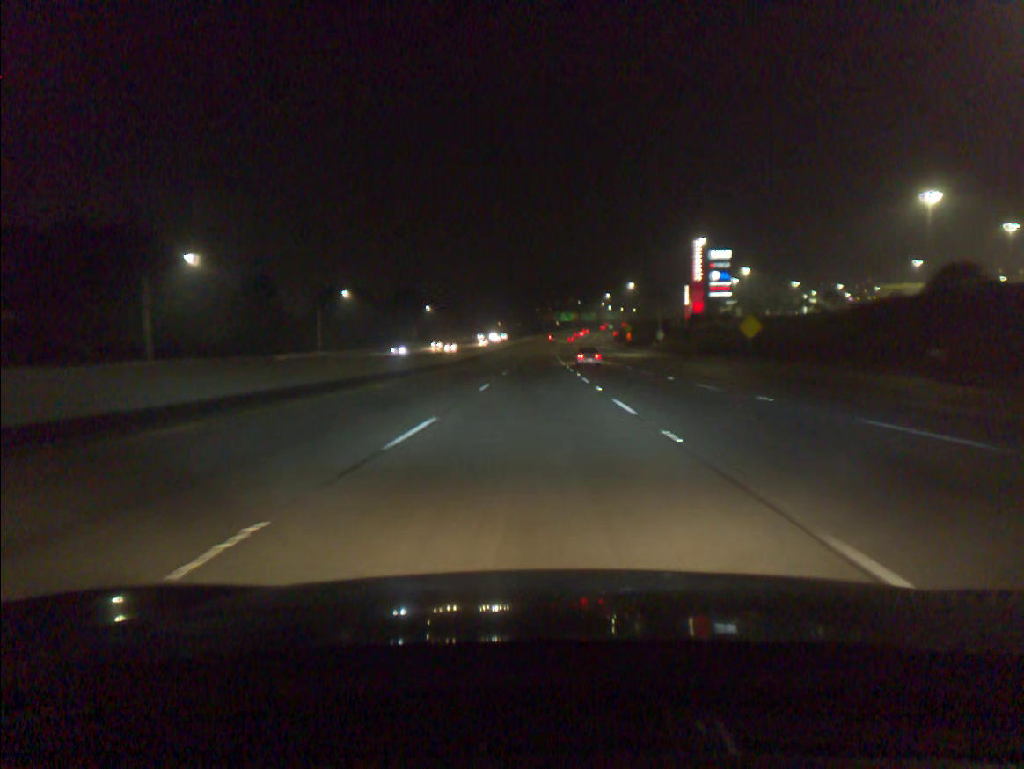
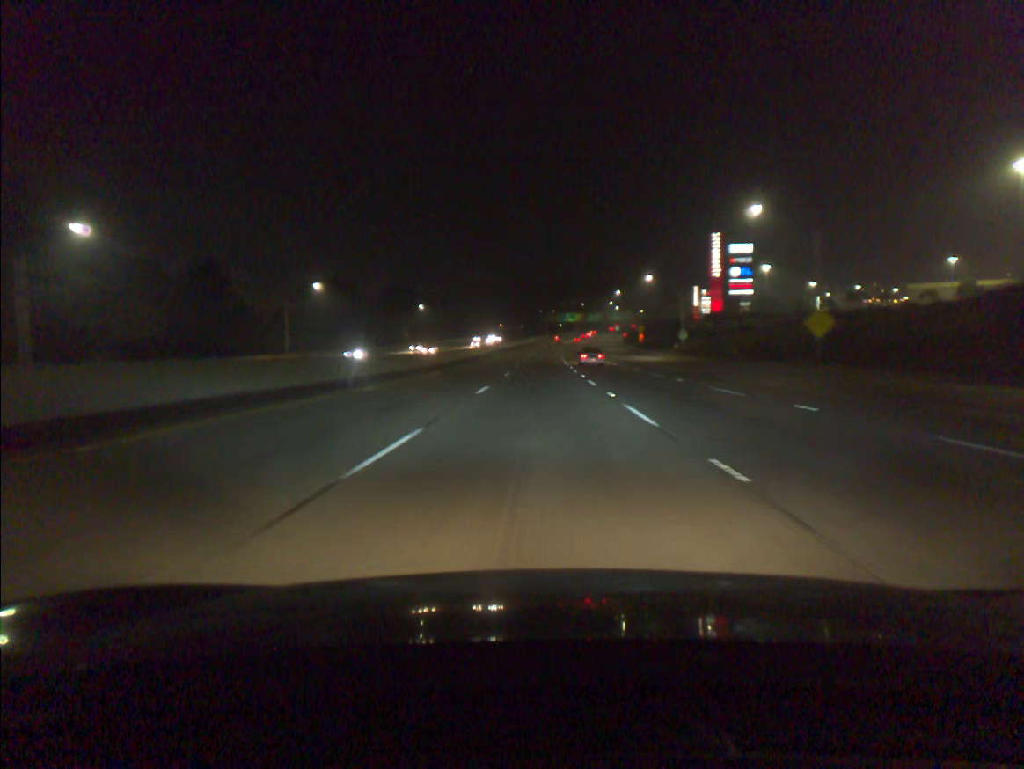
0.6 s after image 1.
(0.0, +16.9) m; 0°
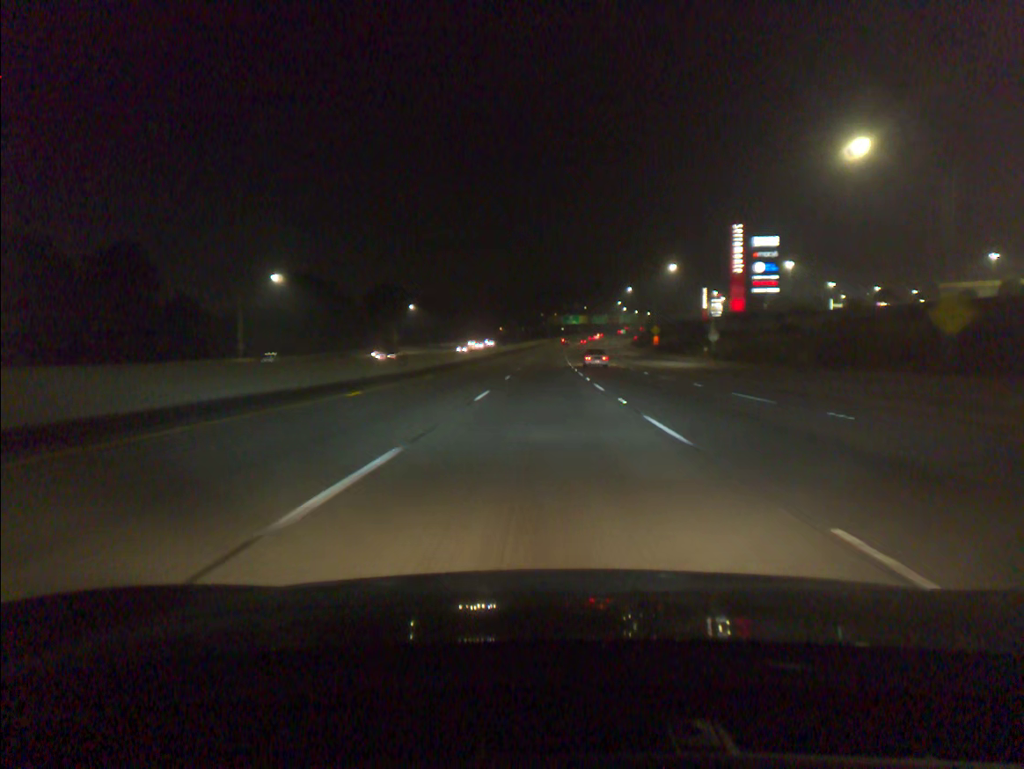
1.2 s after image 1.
(0.0, +16.9) m; 0°
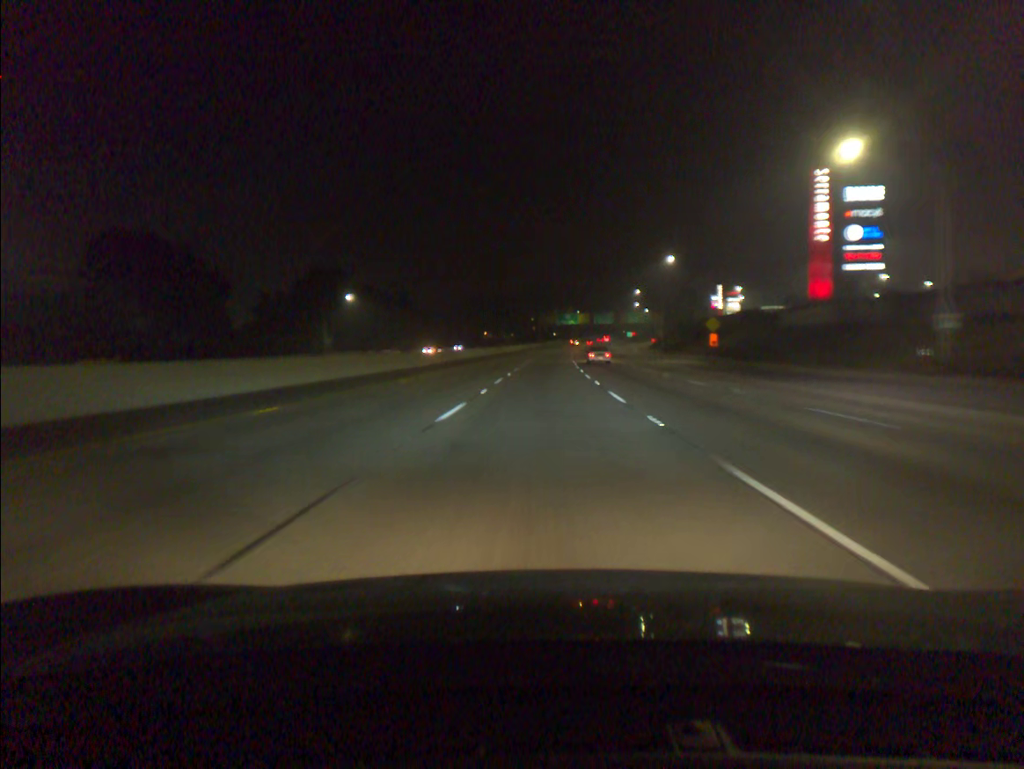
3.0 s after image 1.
(+0.3, +50.6) m; +1°
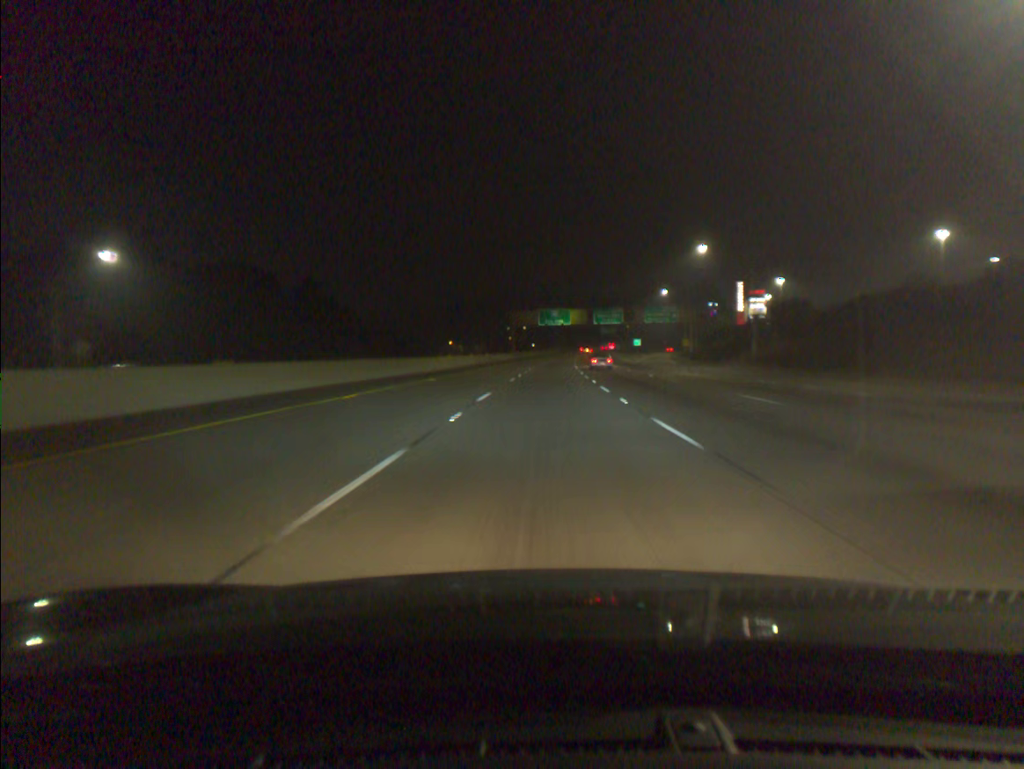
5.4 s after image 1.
(+0.8, +66.8) m; +2°
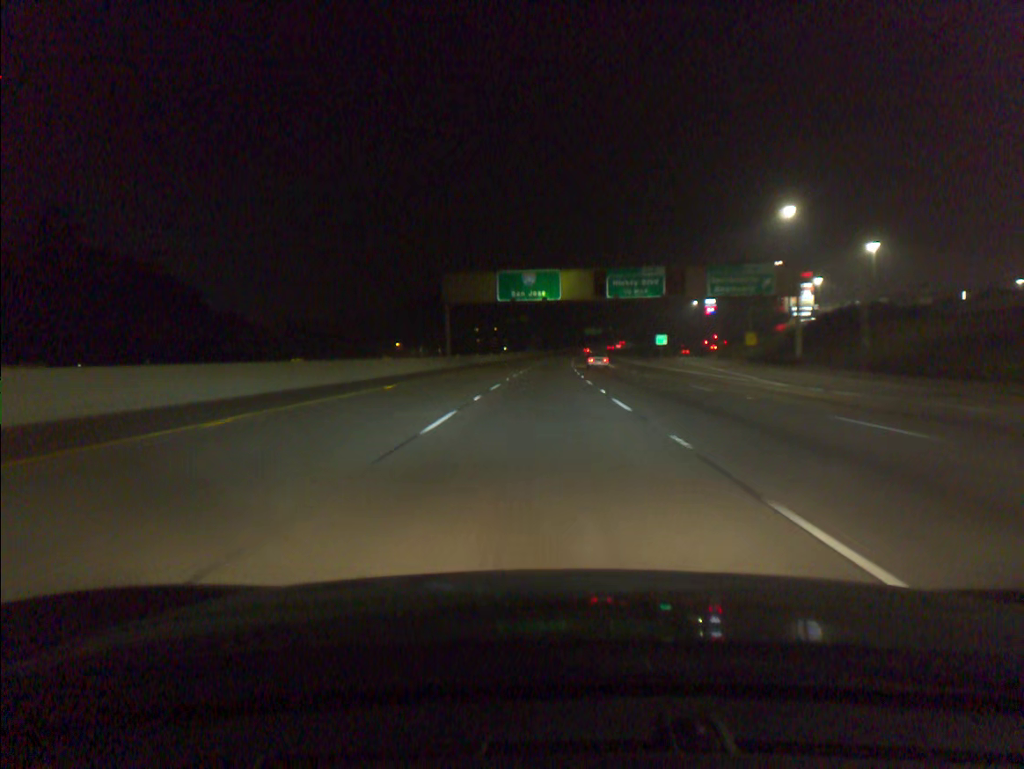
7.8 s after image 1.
(+1.2, +66.4) m; +2°
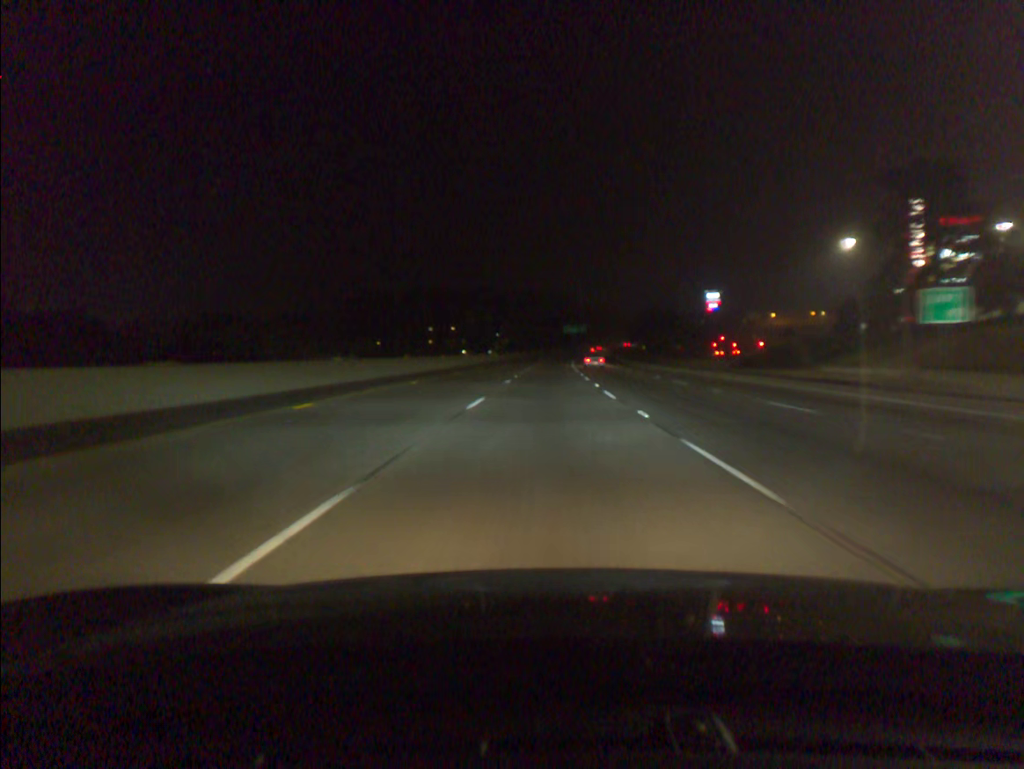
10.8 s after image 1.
(+1.3, +83.2) m; +2°
